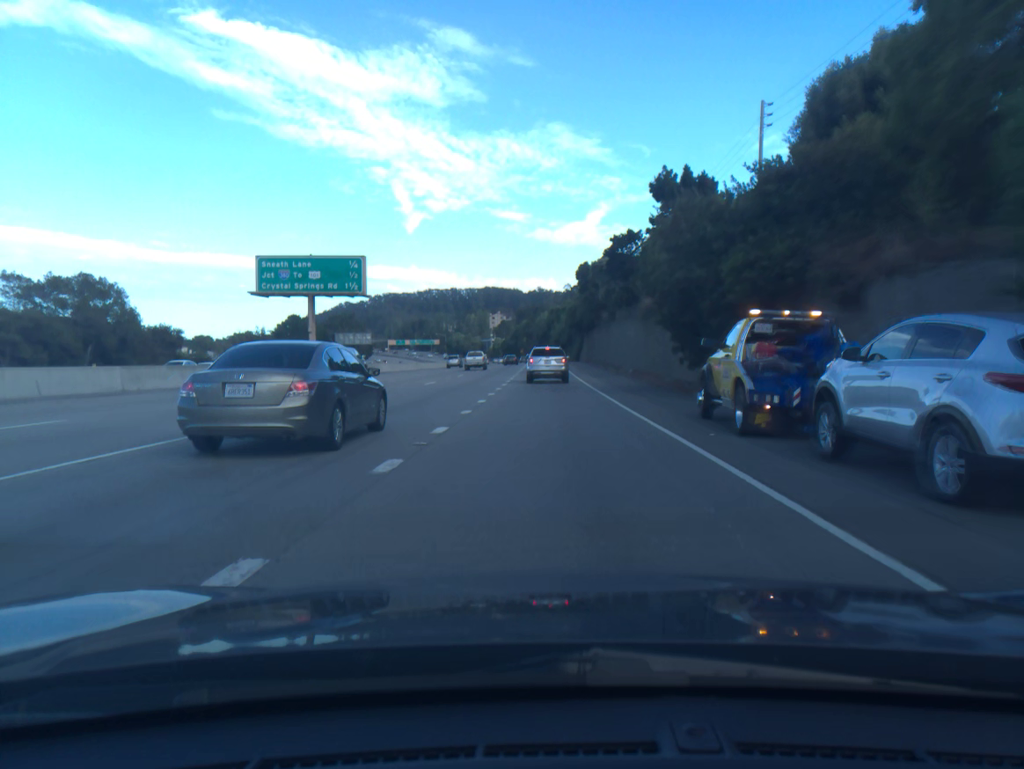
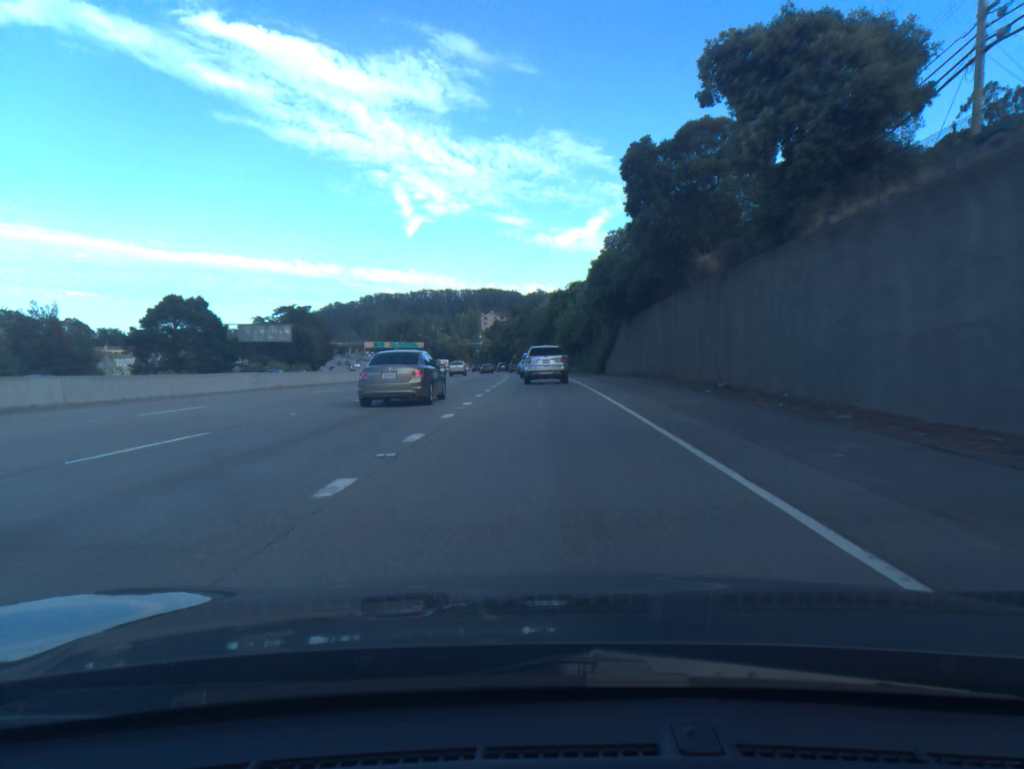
(+0.1, +55.4) m; 0°
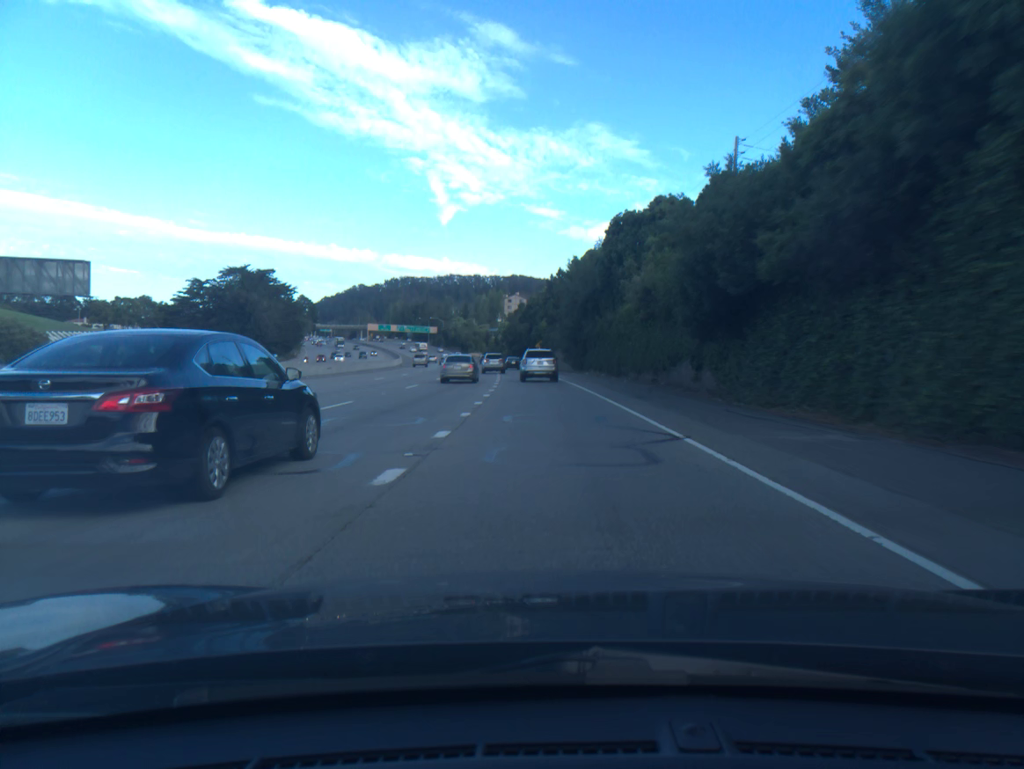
(-1.0, +62.4) m; -2°
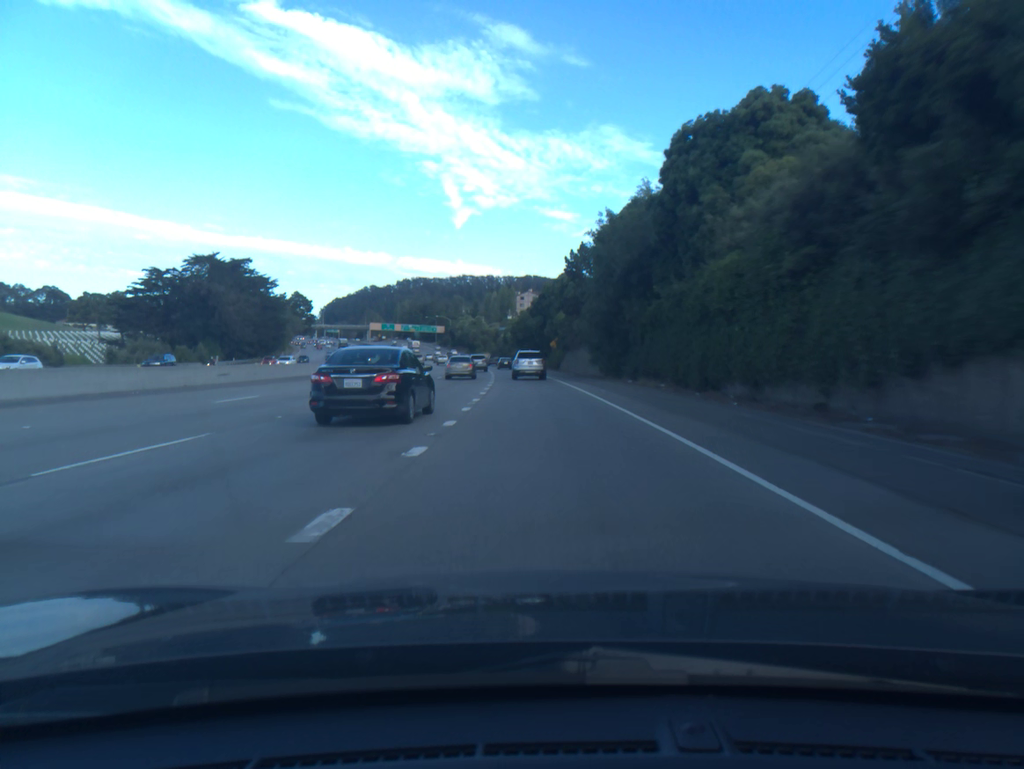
(-0.2, +24.7) m; -1°
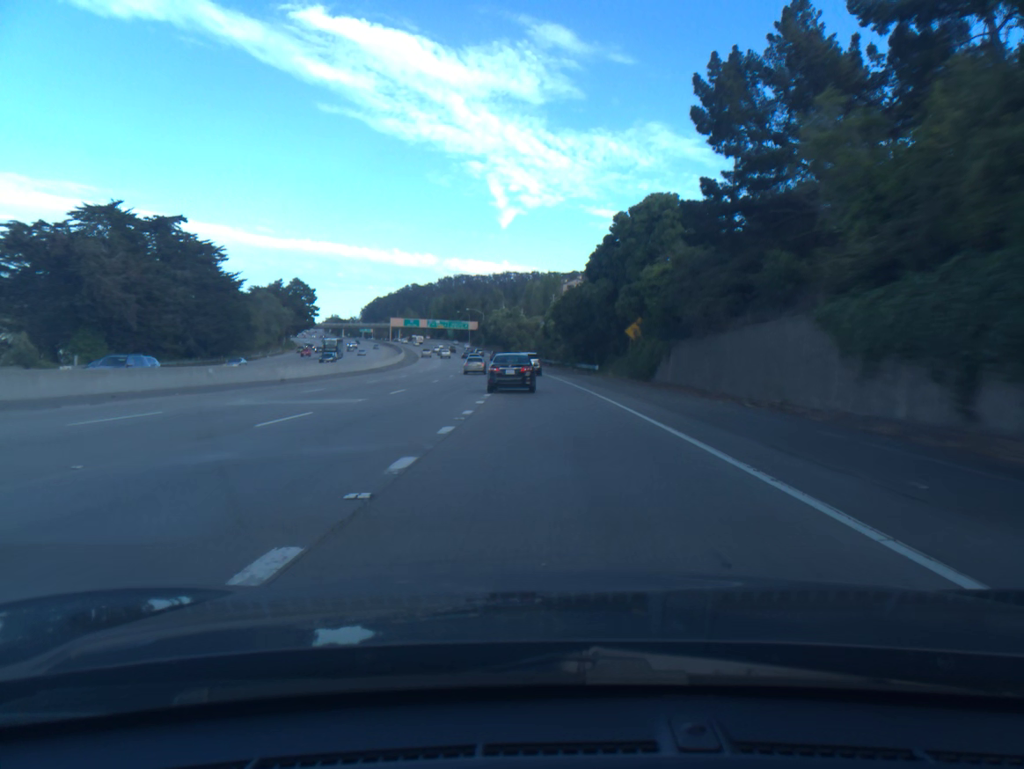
(-1.4, +50.8) m; -3°
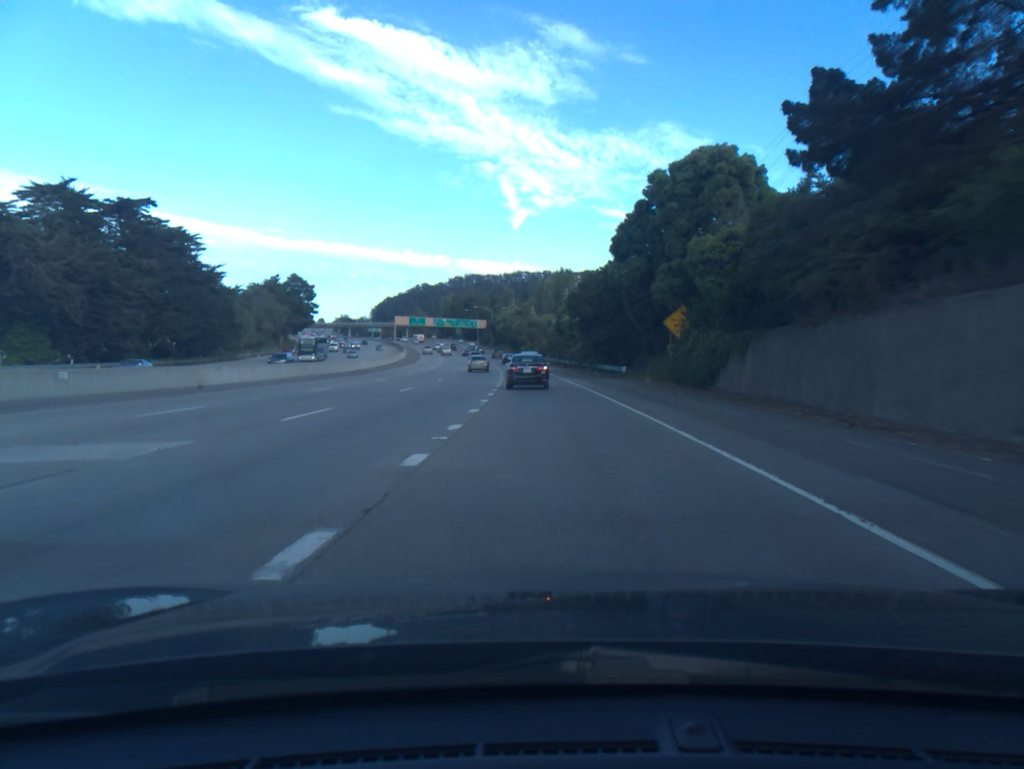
(-0.1, +13.0) m; -1°
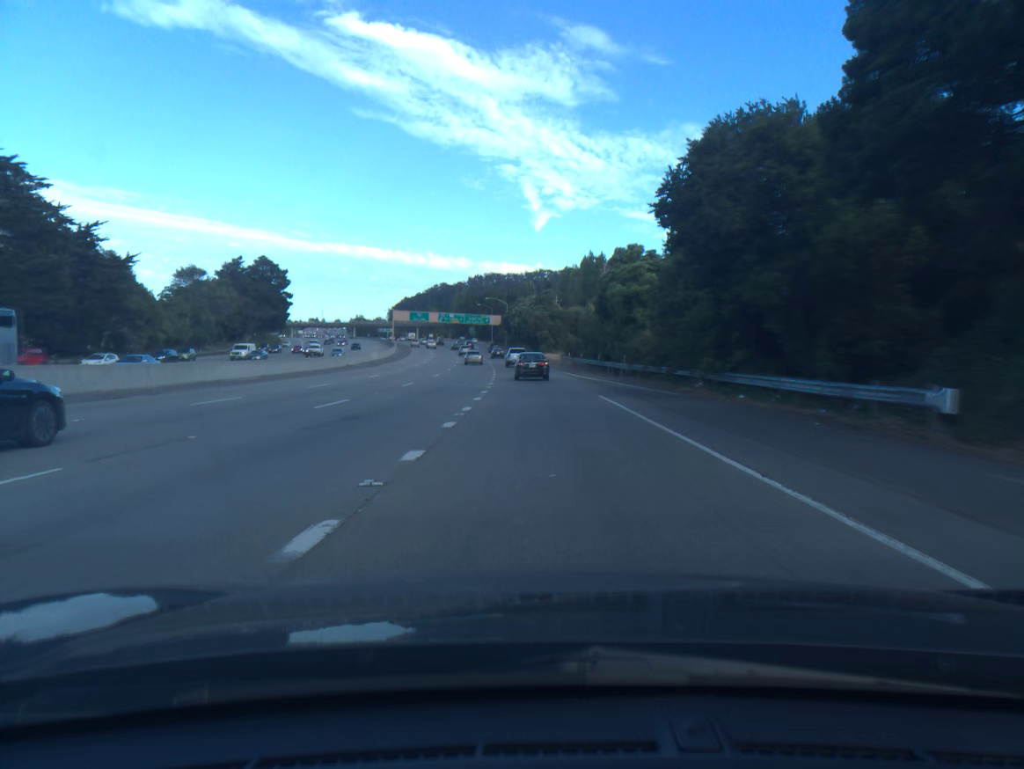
(-0.6, +40.0) m; -2°
